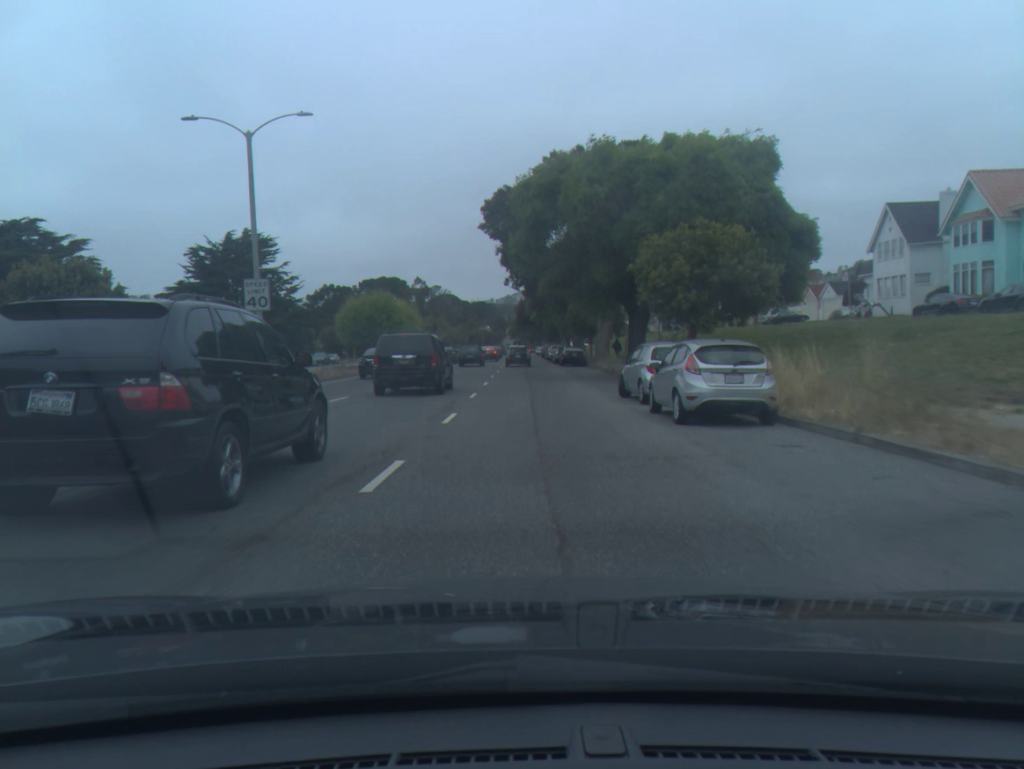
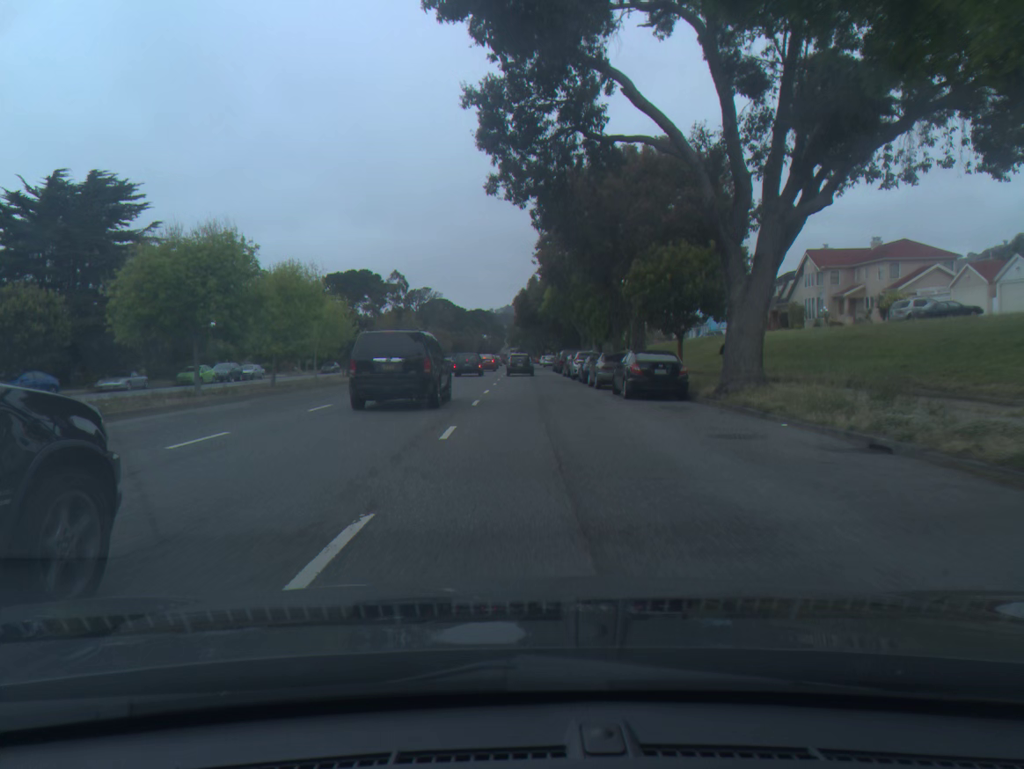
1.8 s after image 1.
(-0.1, +32.0) m; 0°
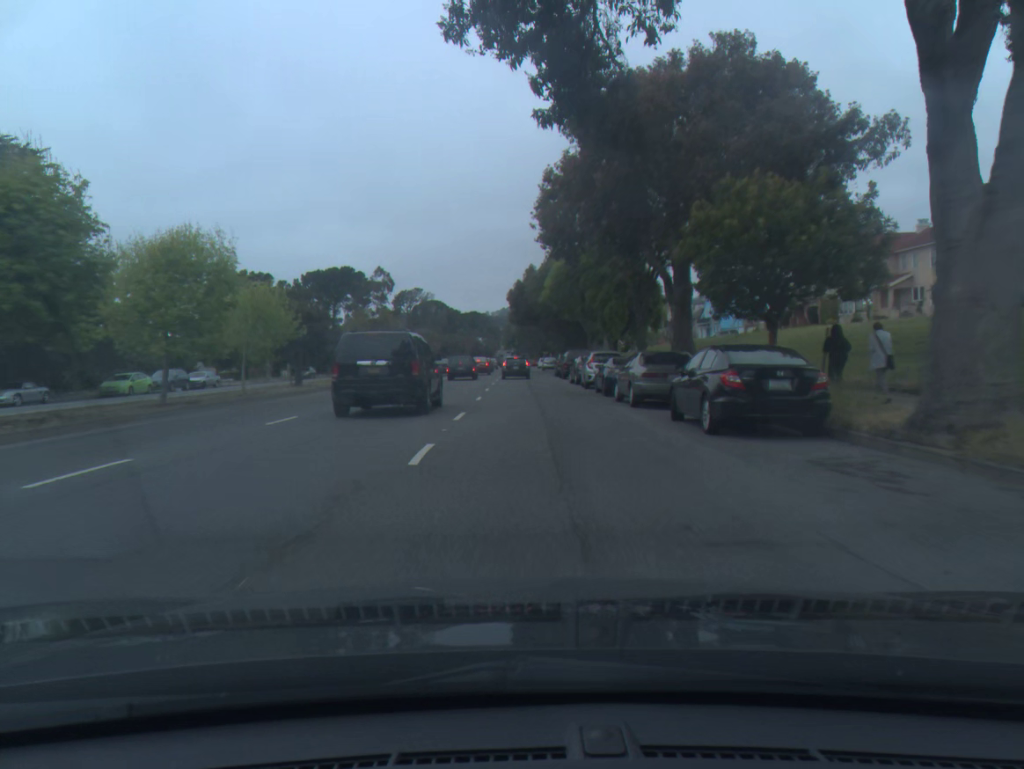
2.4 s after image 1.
(0.0, +10.2) m; 0°
